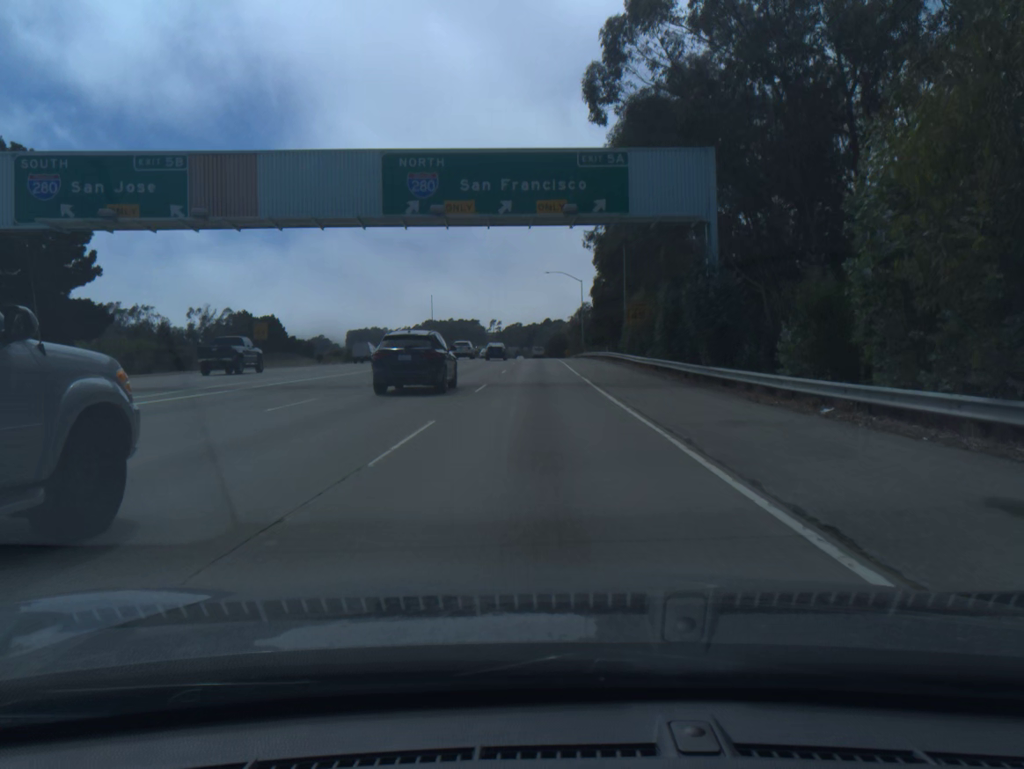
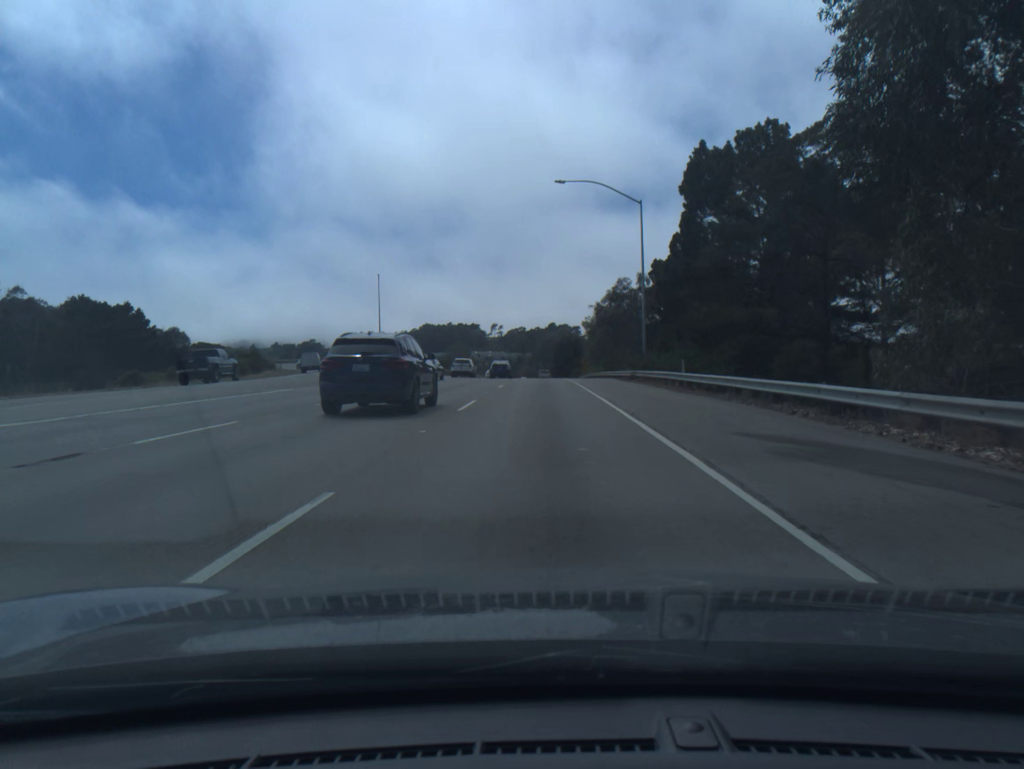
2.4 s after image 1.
(0.0, +63.6) m; 0°
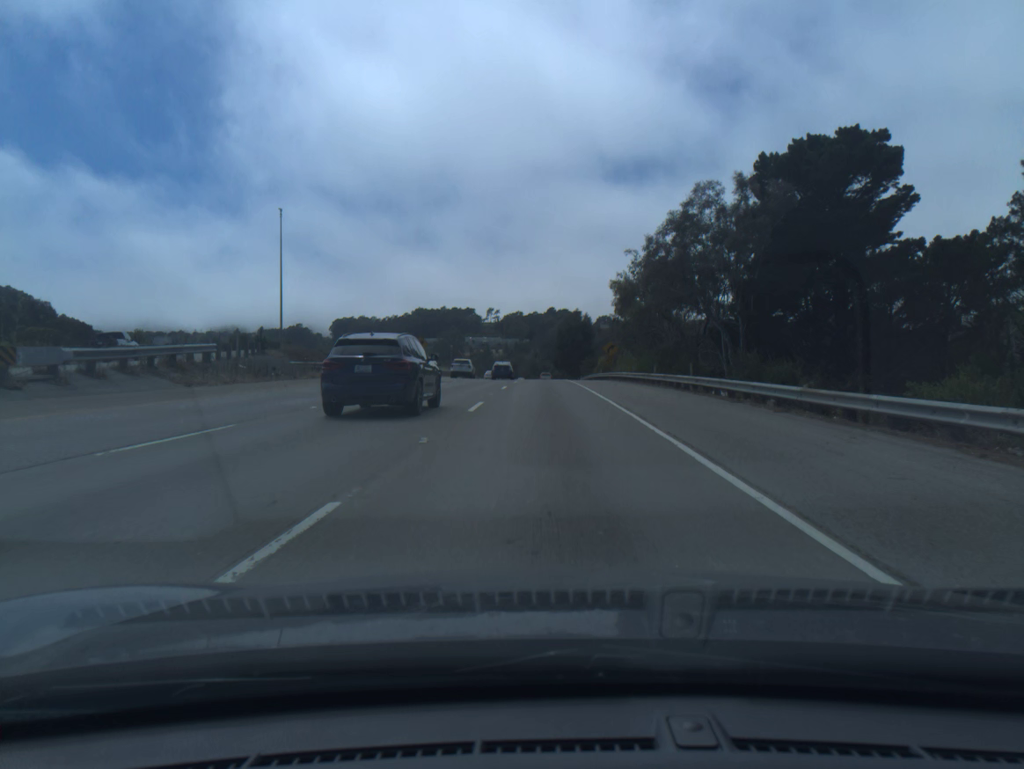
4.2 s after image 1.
(0.0, +44.1) m; 0°
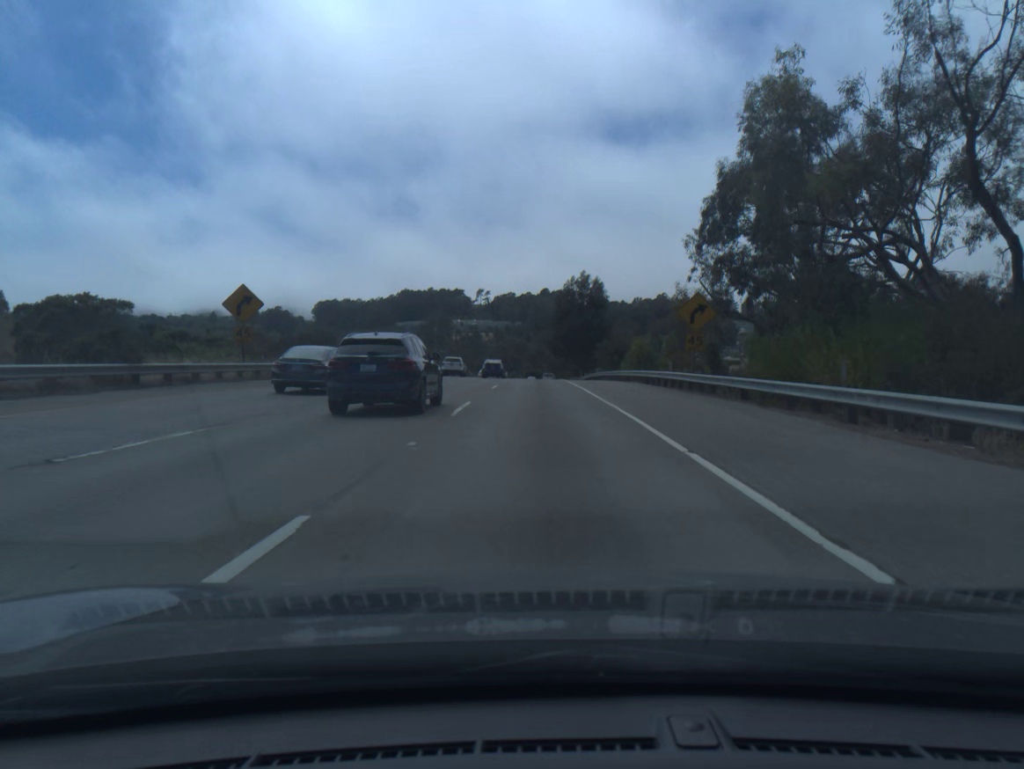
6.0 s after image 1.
(+0.2, +44.3) m; 0°
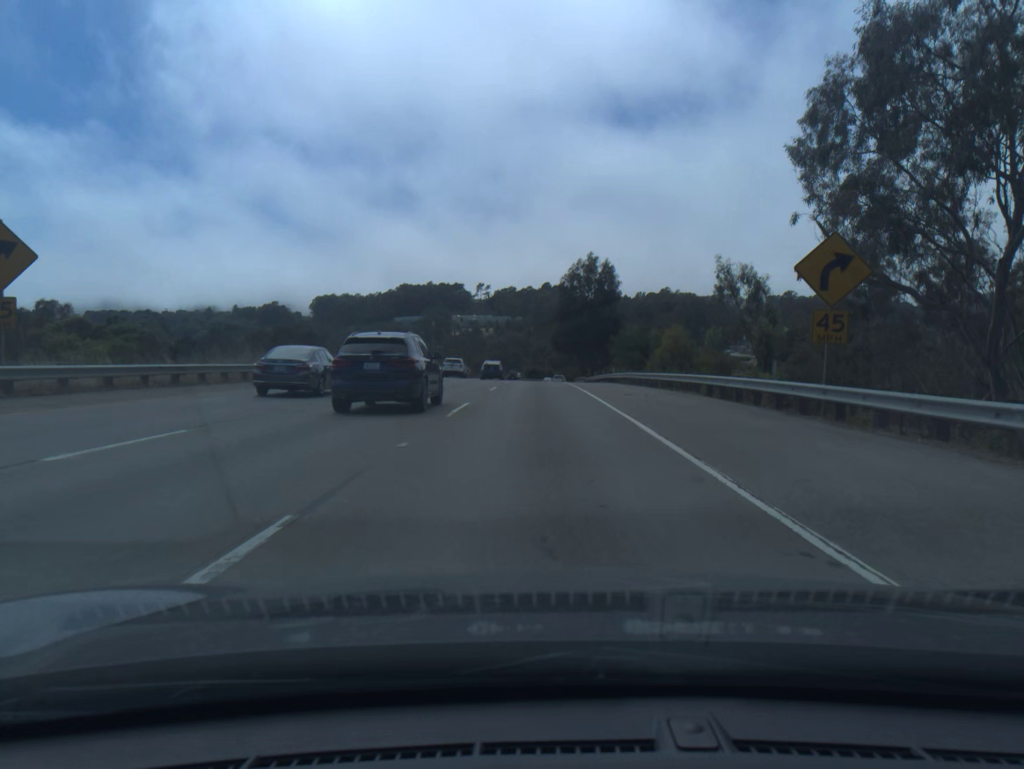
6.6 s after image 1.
(0.0, +14.7) m; 0°
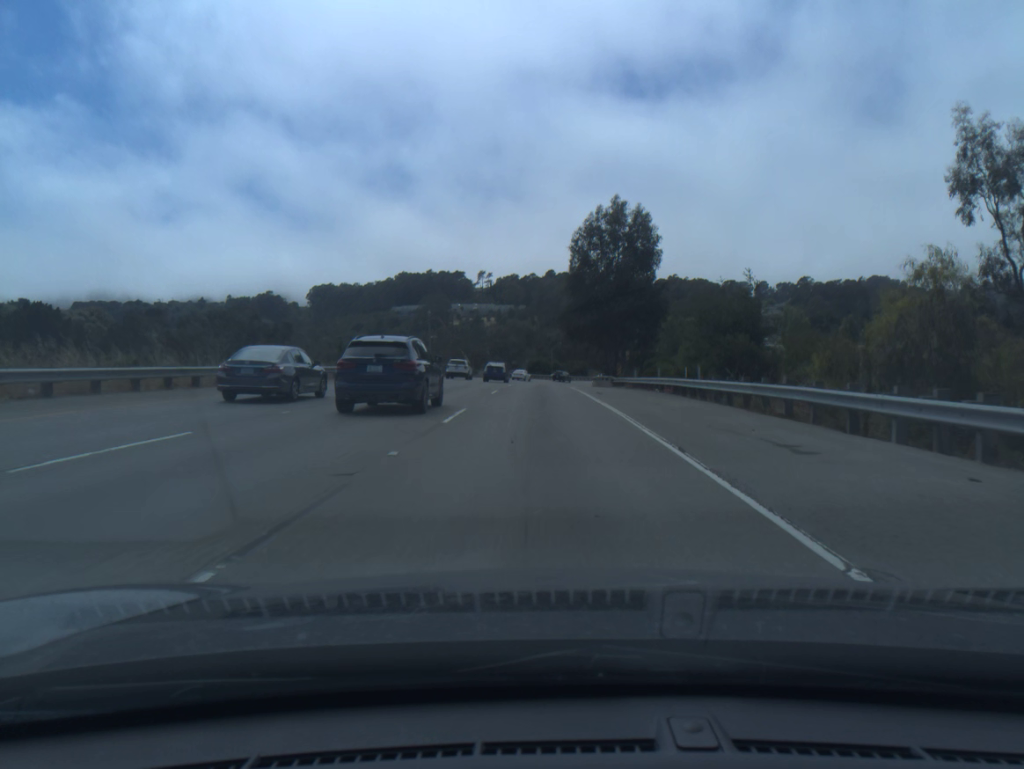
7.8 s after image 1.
(-0.1, +29.4) m; 0°
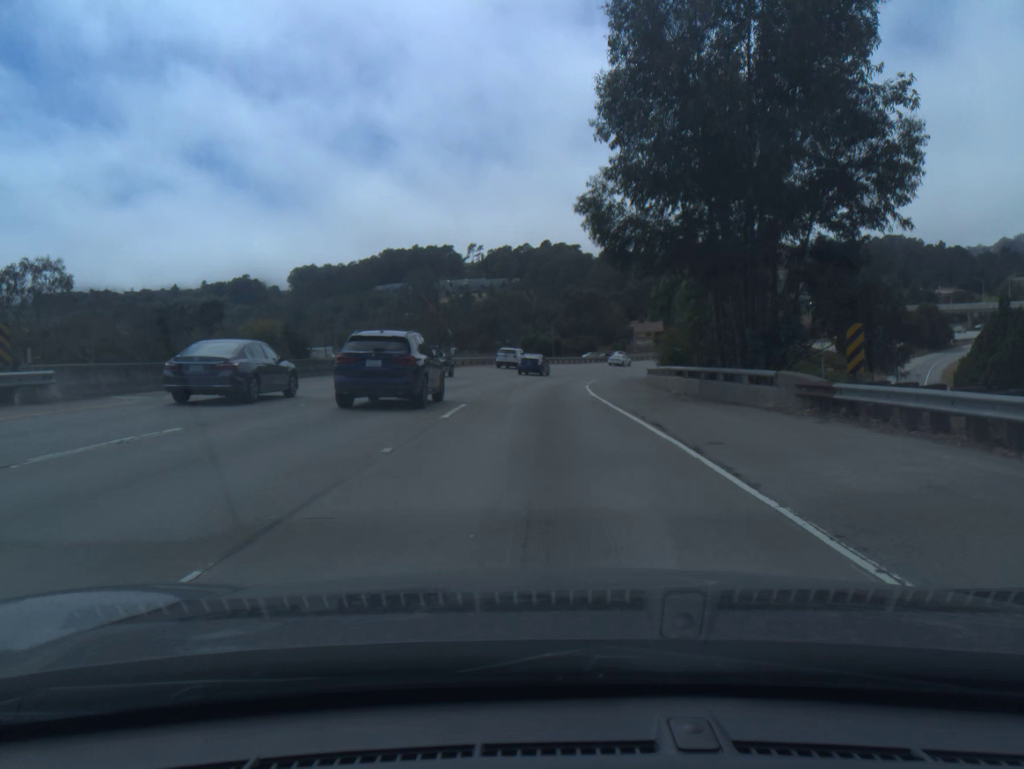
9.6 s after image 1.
(0.0, +43.9) m; 0°
